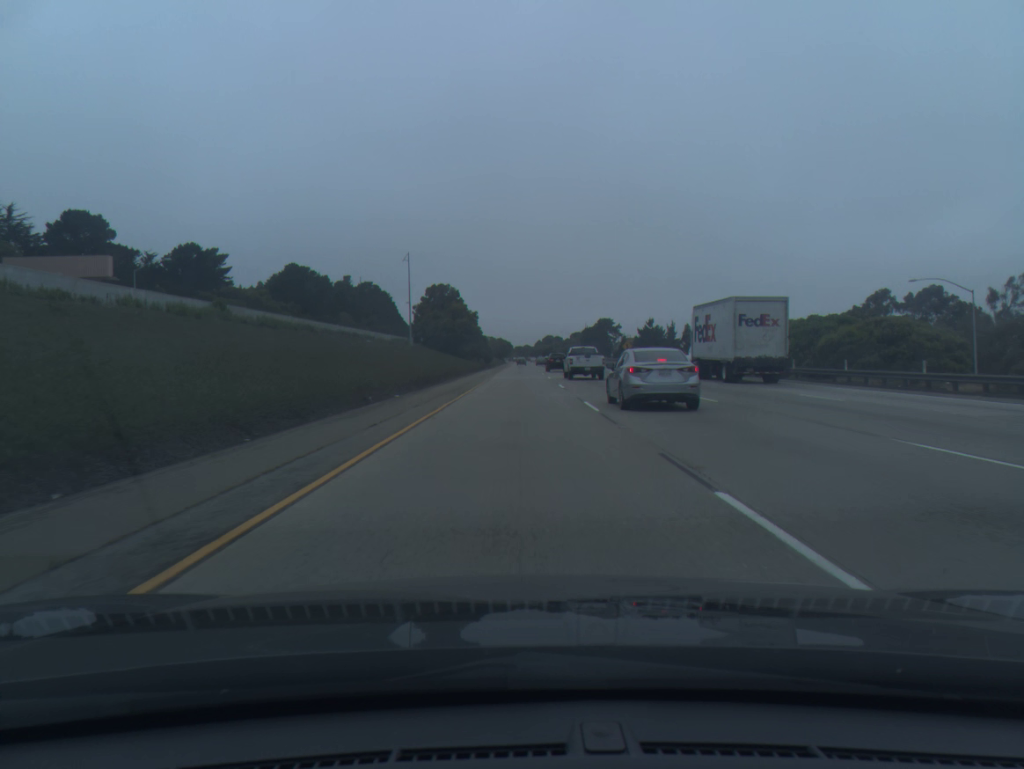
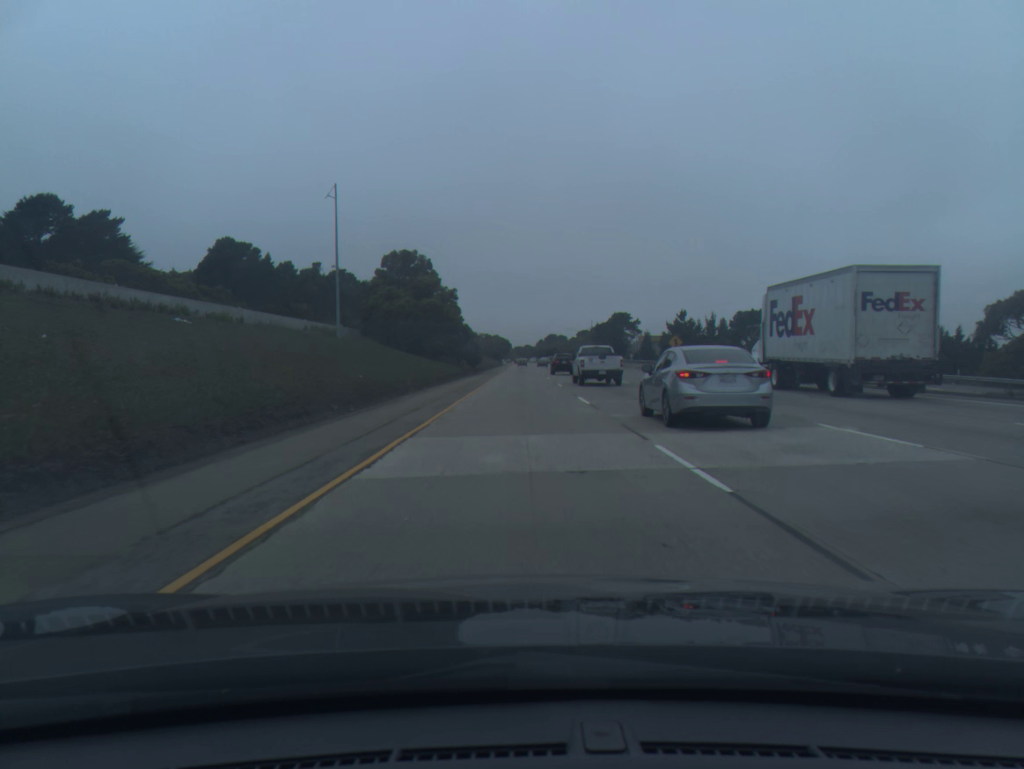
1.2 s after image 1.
(-0.1, +40.2) m; 0°
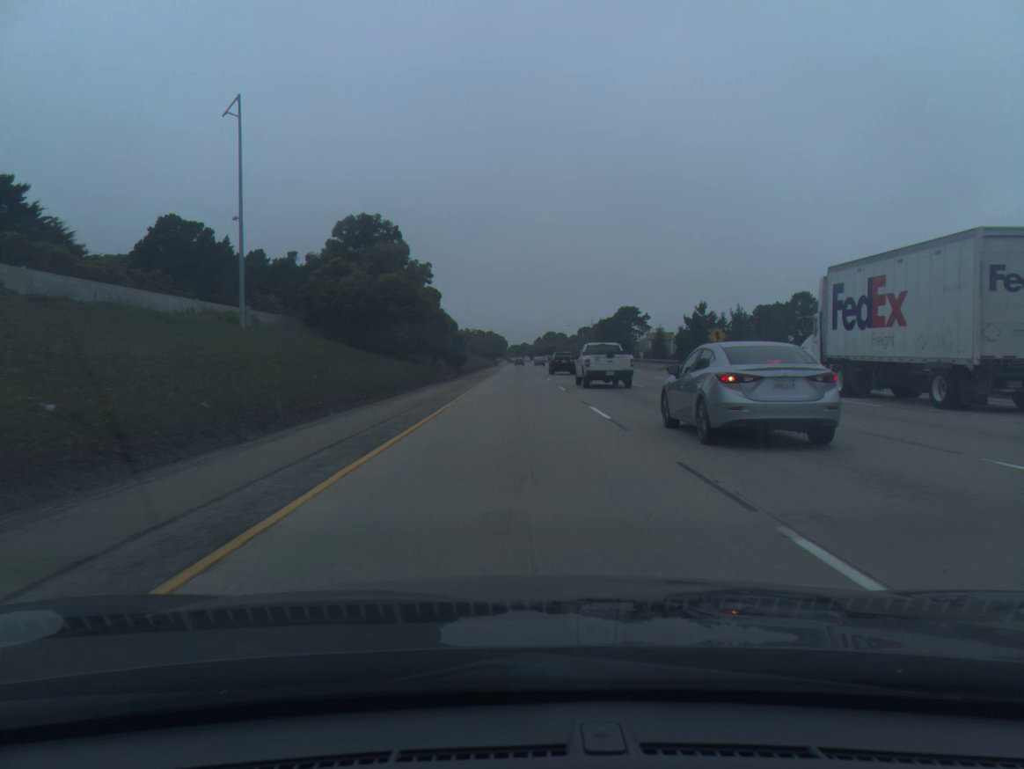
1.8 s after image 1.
(+0.1, +20.2) m; 0°
